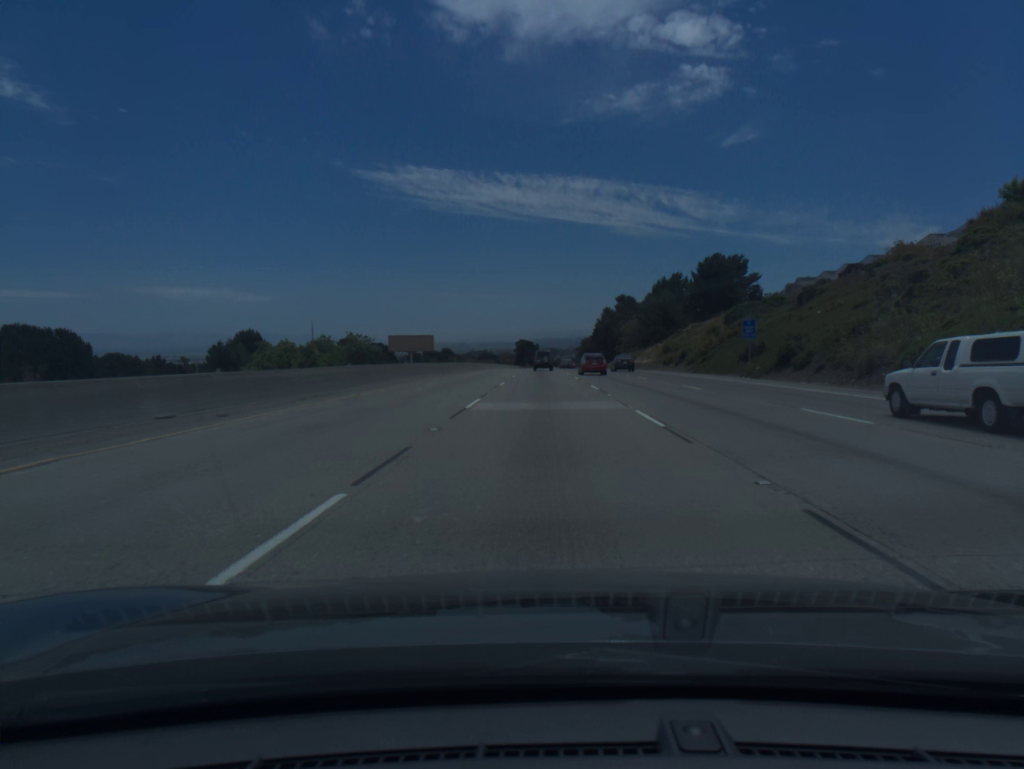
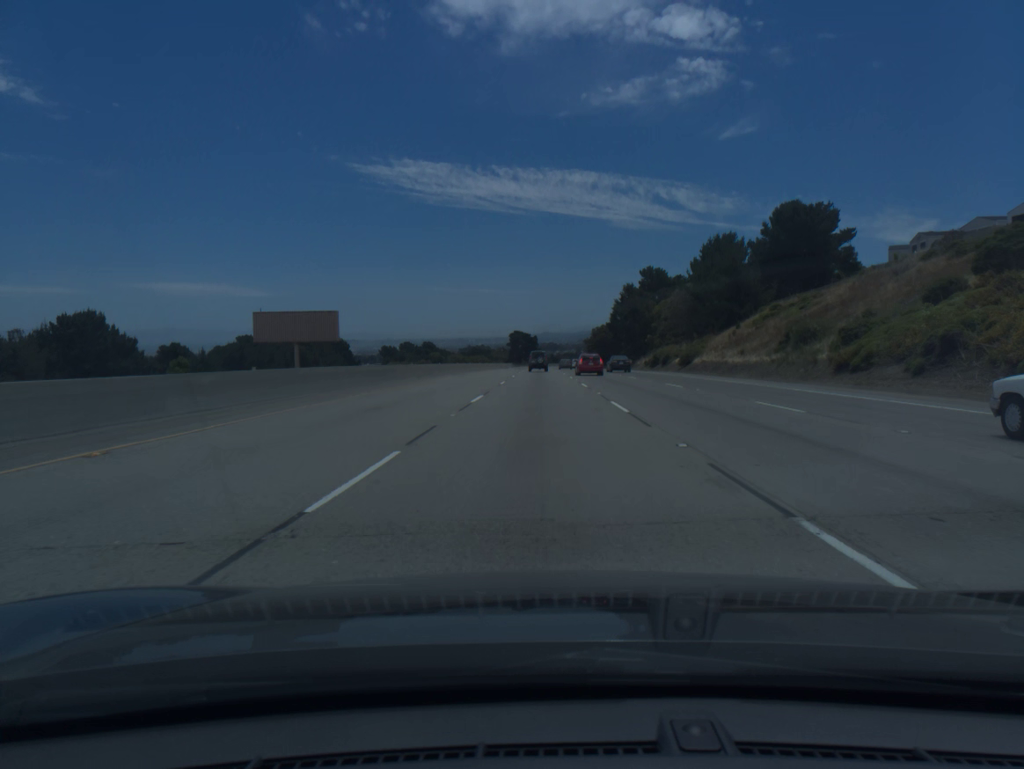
(+0.1, +55.2) m; 0°
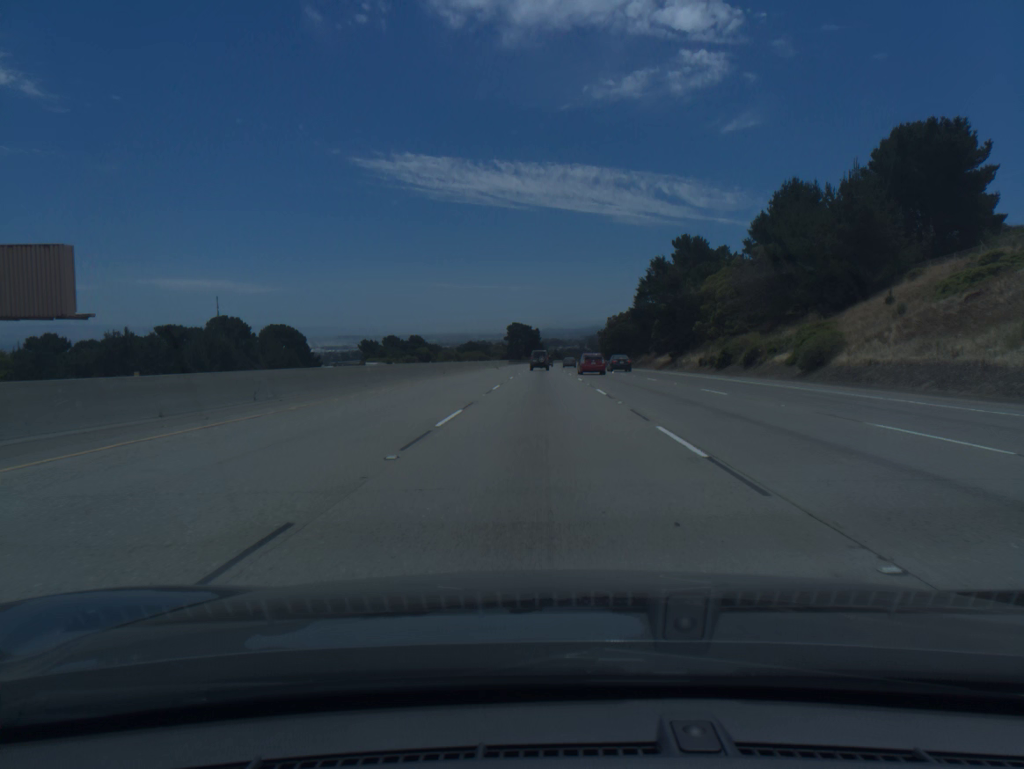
(-0.1, +36.9) m; 0°
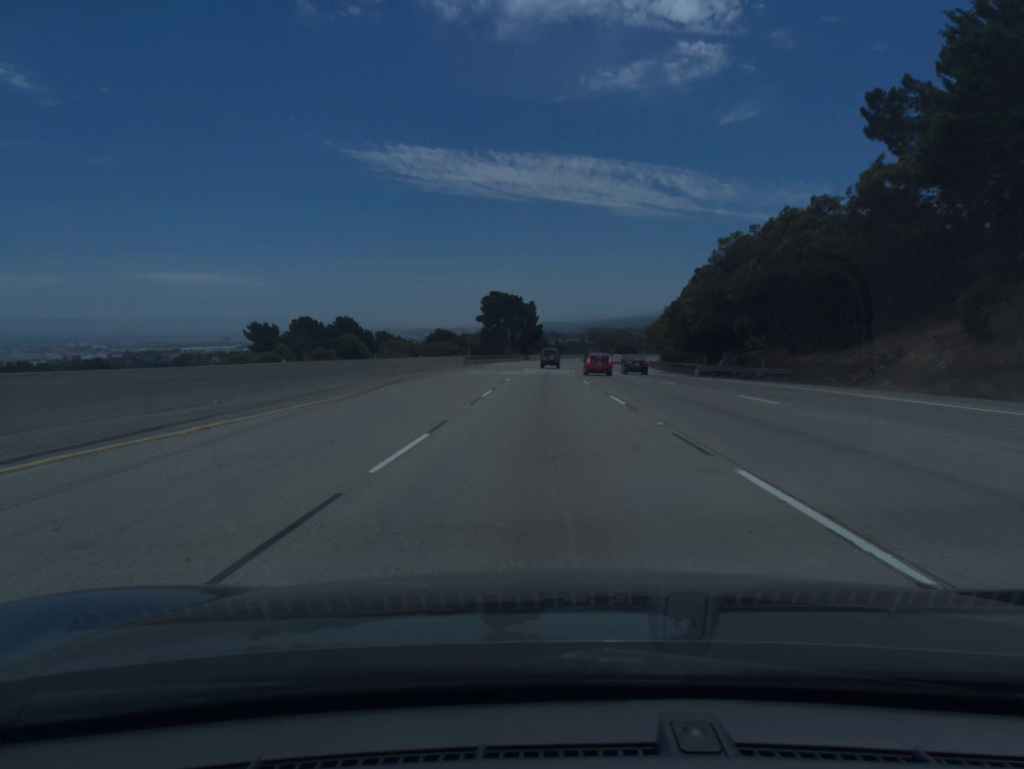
(+0.2, +92.7) m; 0°
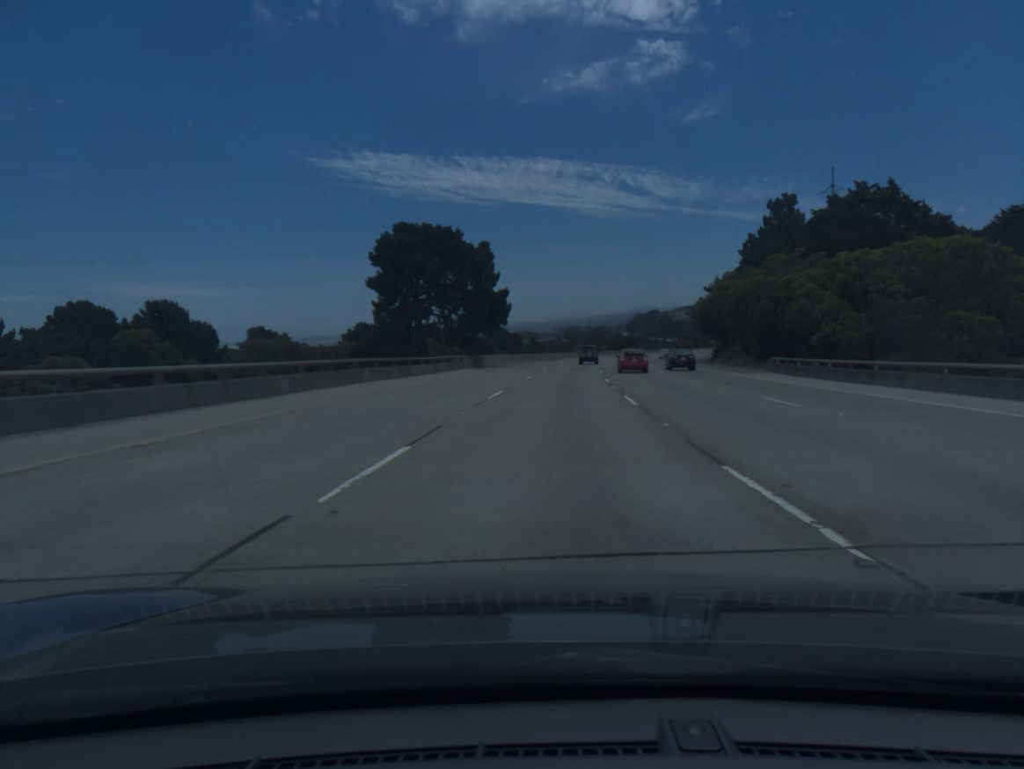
(+0.6, +74.3) m; +2°
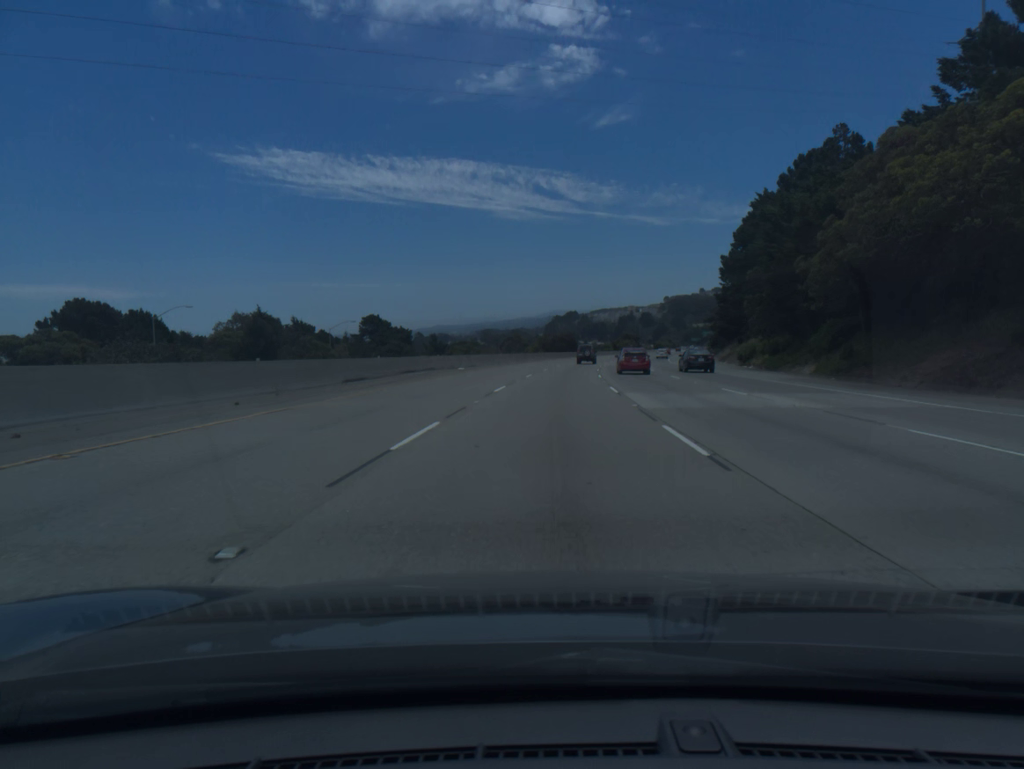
(+3.9, +74.0) m; +6°
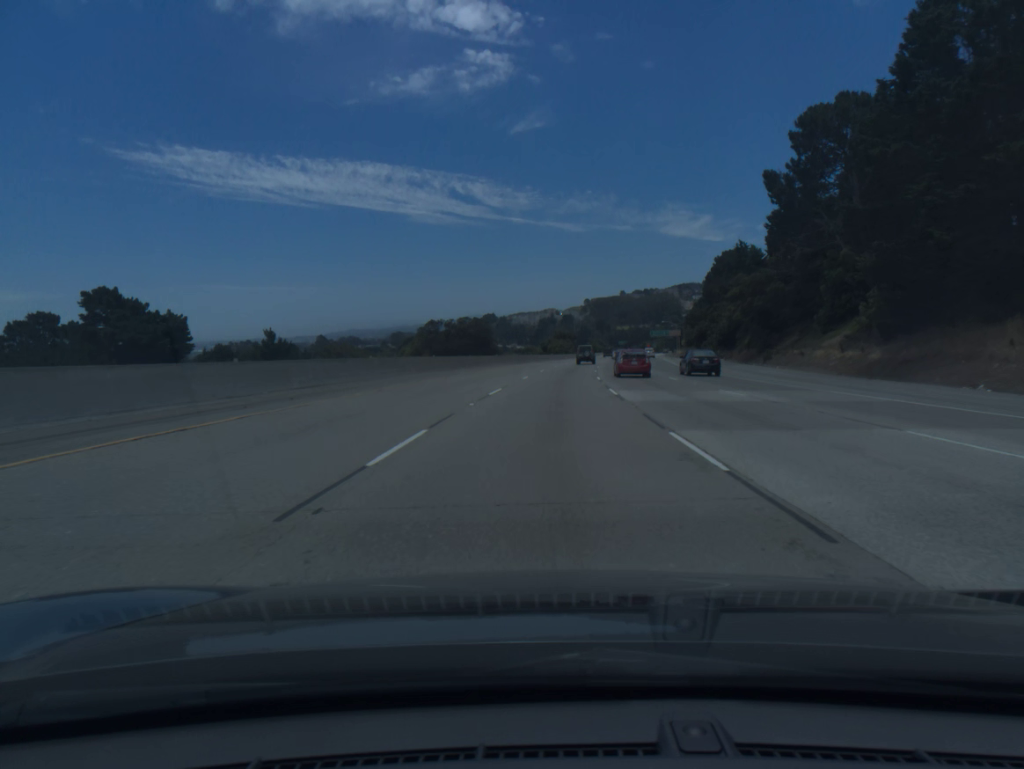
(+3.7, +73.9) m; +6°
